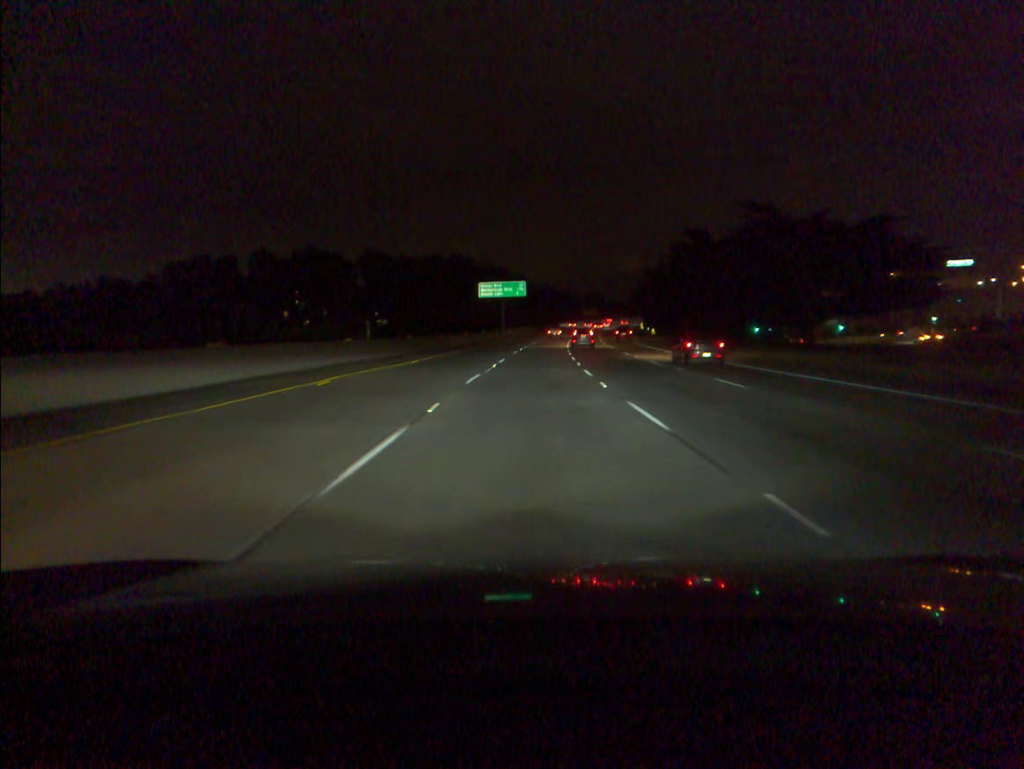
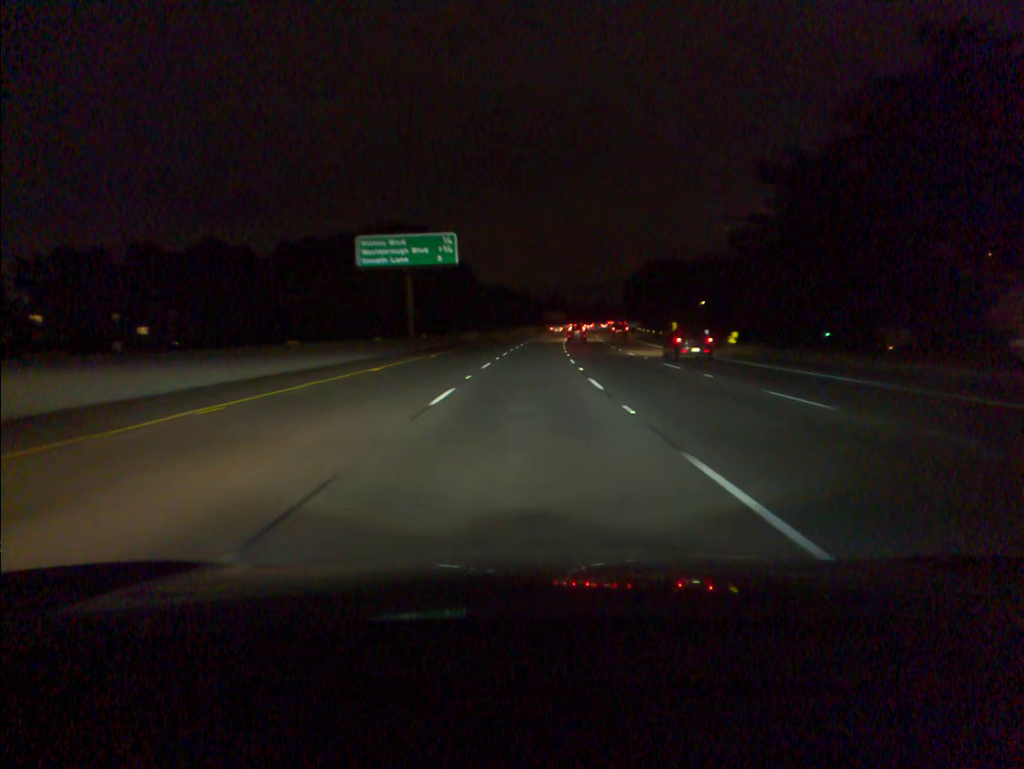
(+1.9, +64.9) m; +3°
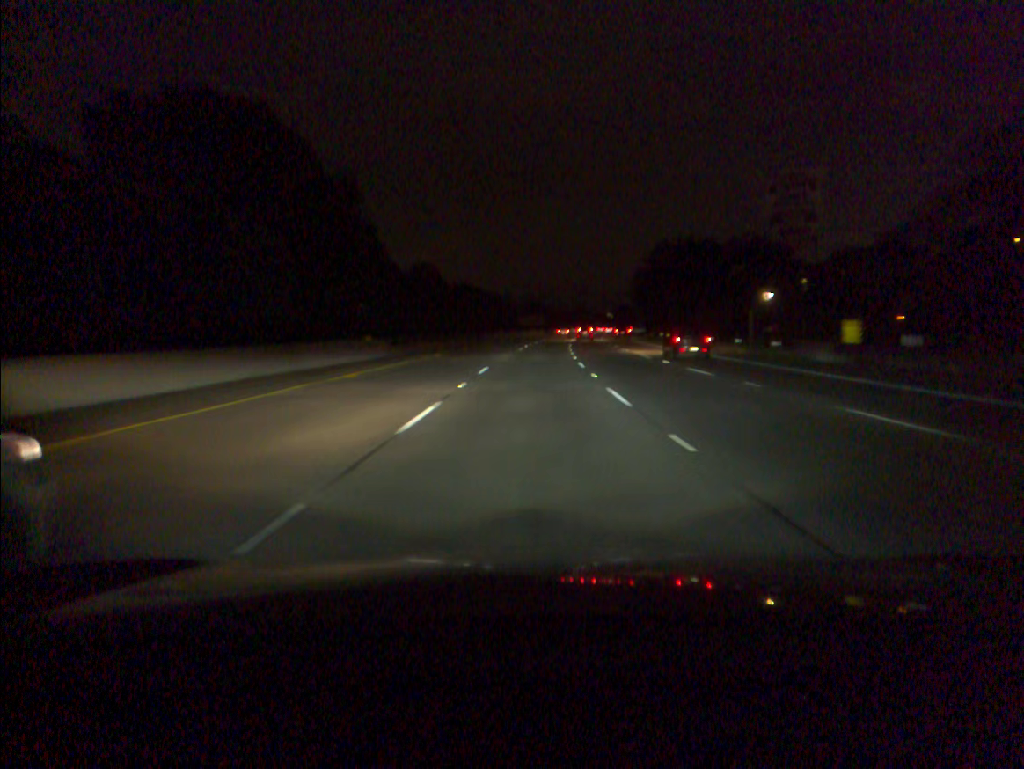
(+0.8, +48.4) m; +2°
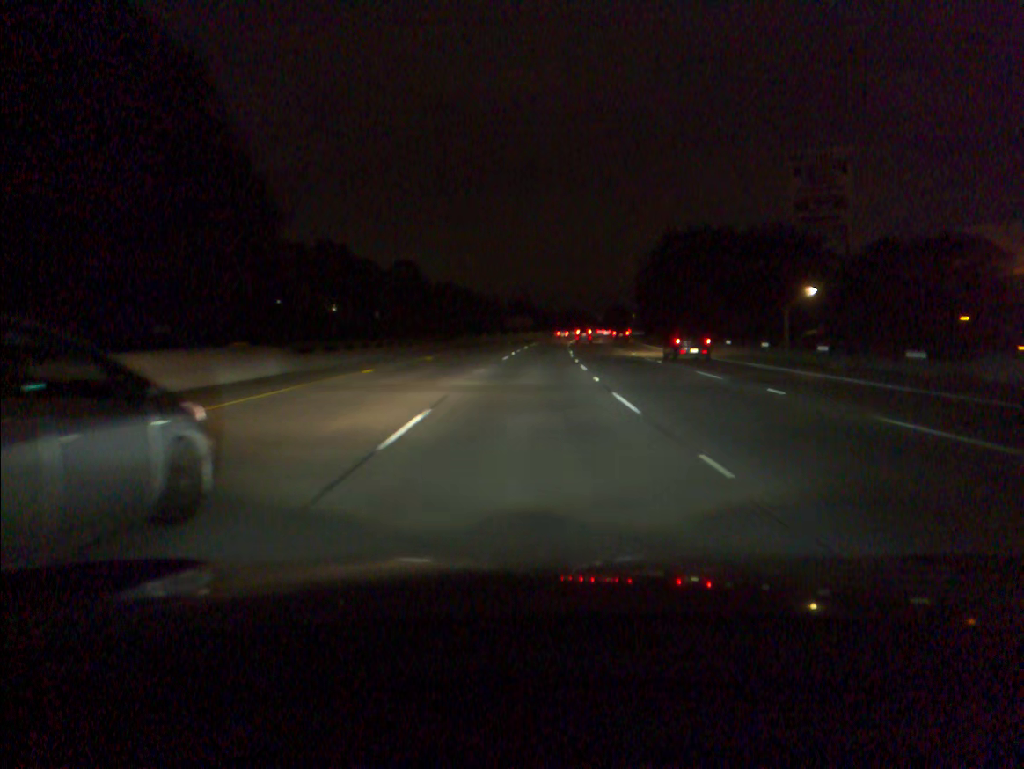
(+0.1, +16.0) m; +1°
